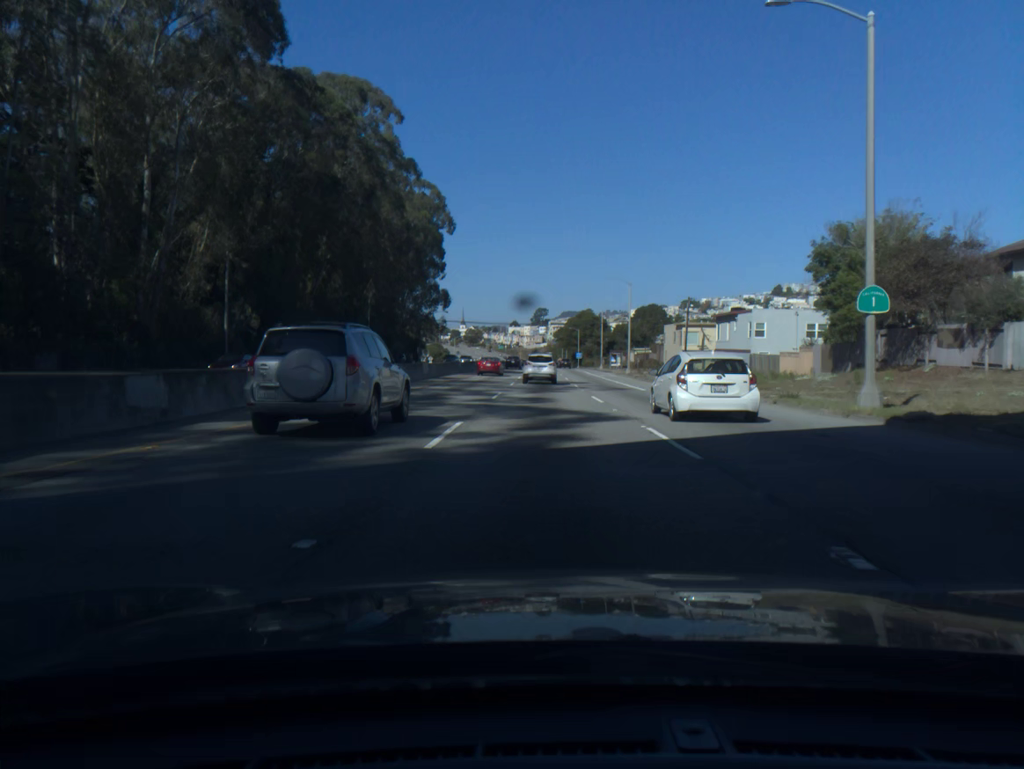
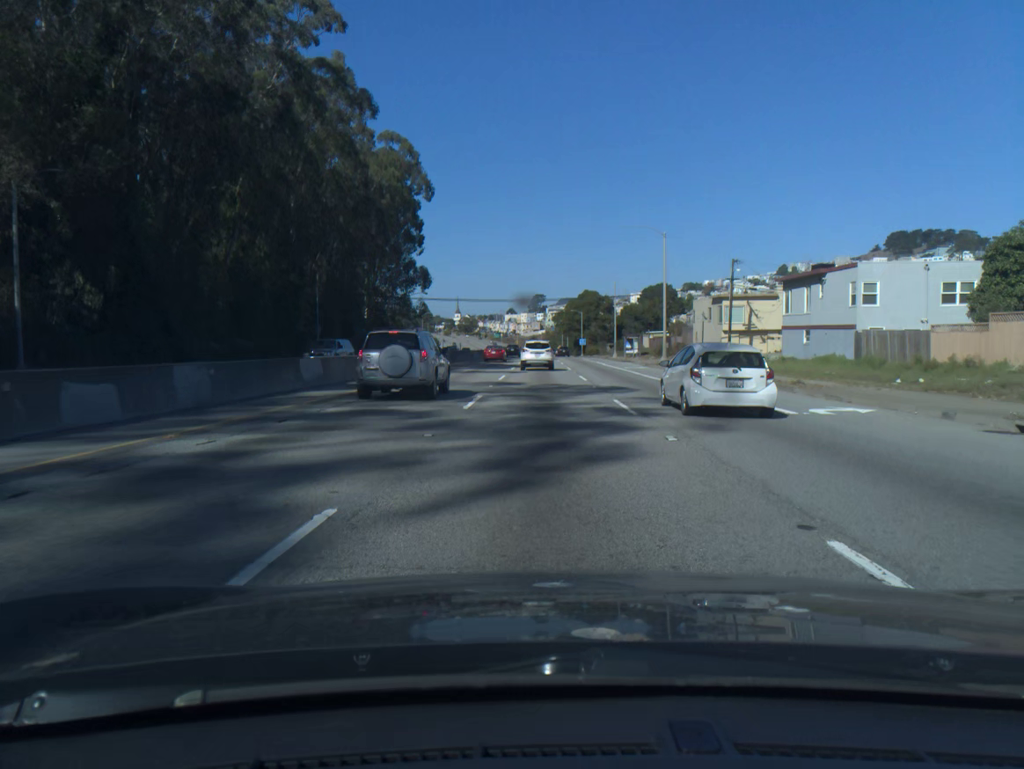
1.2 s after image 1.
(+0.1, +23.5) m; 0°
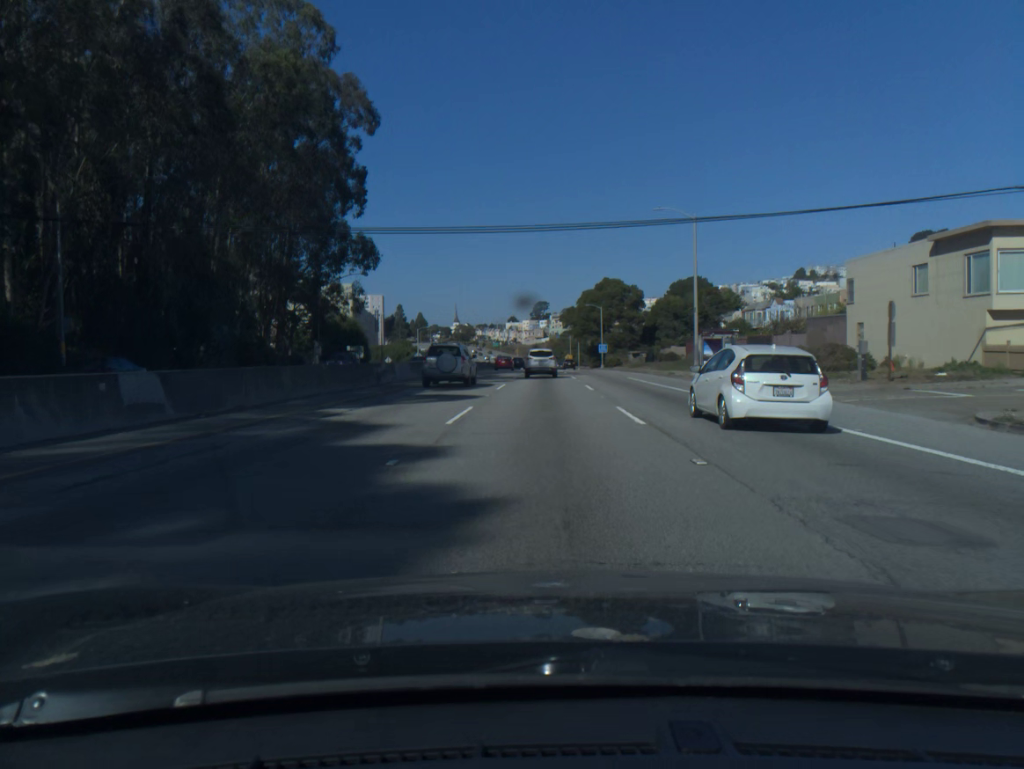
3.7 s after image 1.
(-0.1, +46.6) m; 0°
